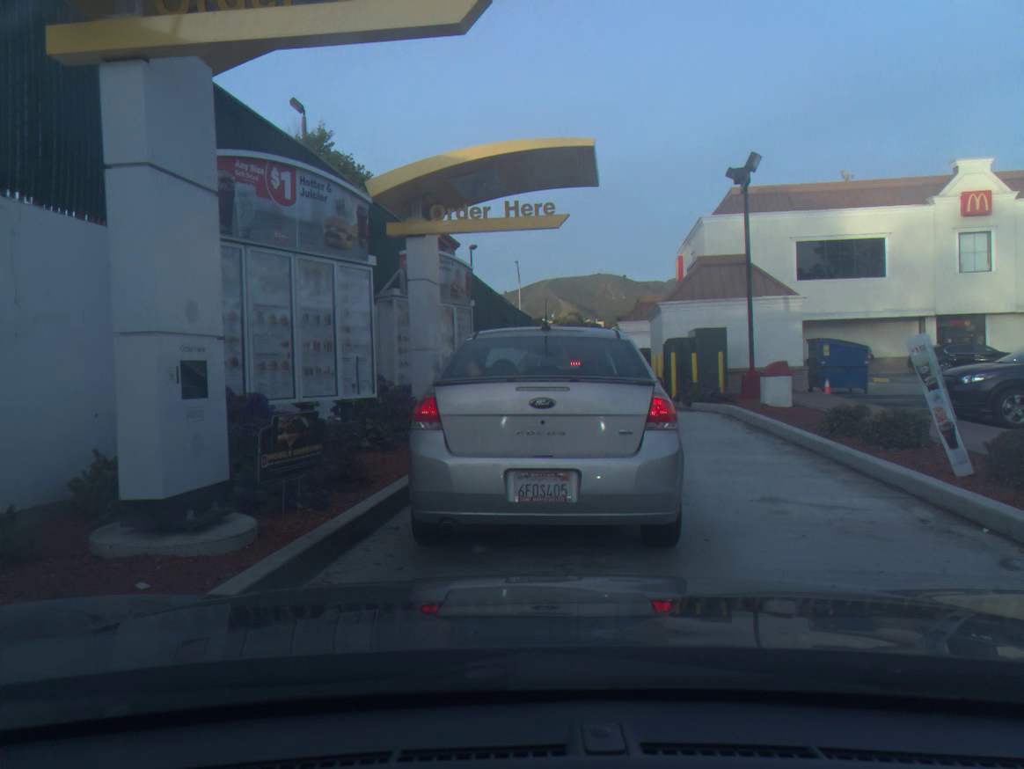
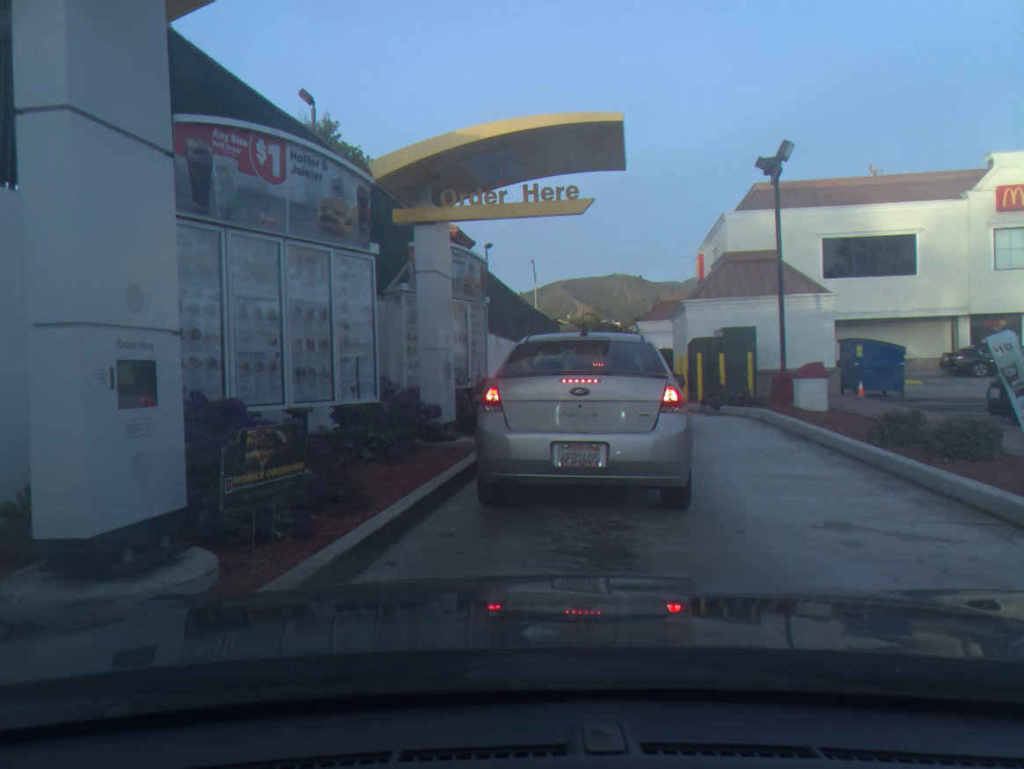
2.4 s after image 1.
(0.0, +1.0) m; -1°
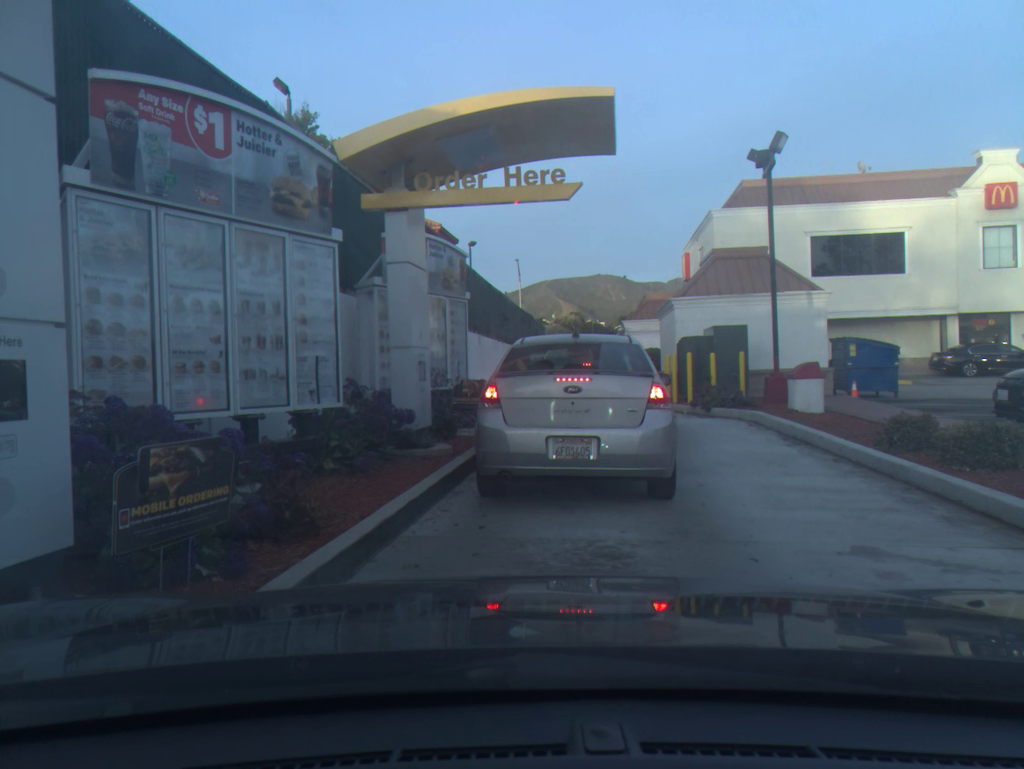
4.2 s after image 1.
(0.0, +0.8) m; +1°
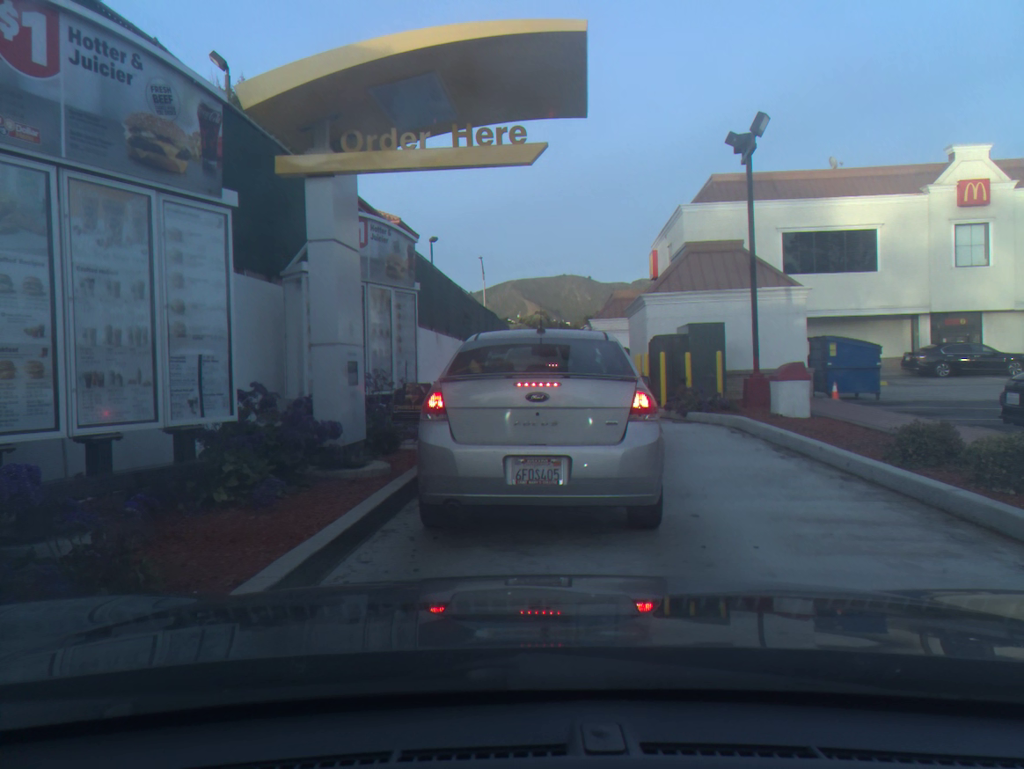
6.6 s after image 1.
(+0.2, +1.5) m; +3°
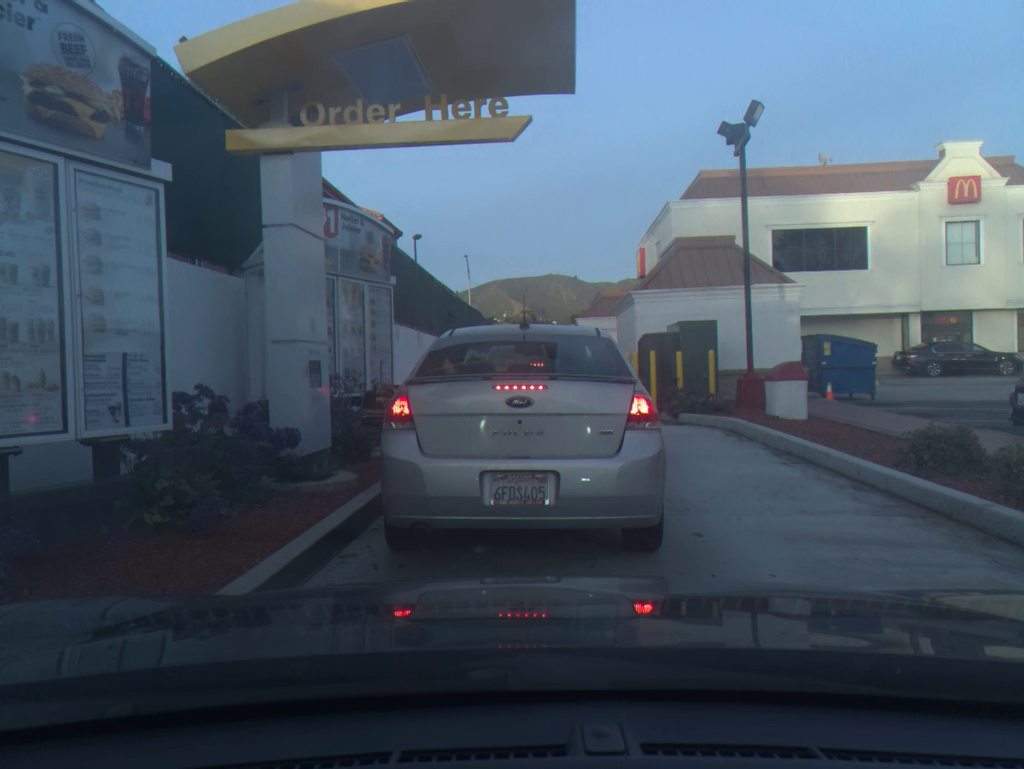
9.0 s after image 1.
(+0.1, +0.7) m; +1°
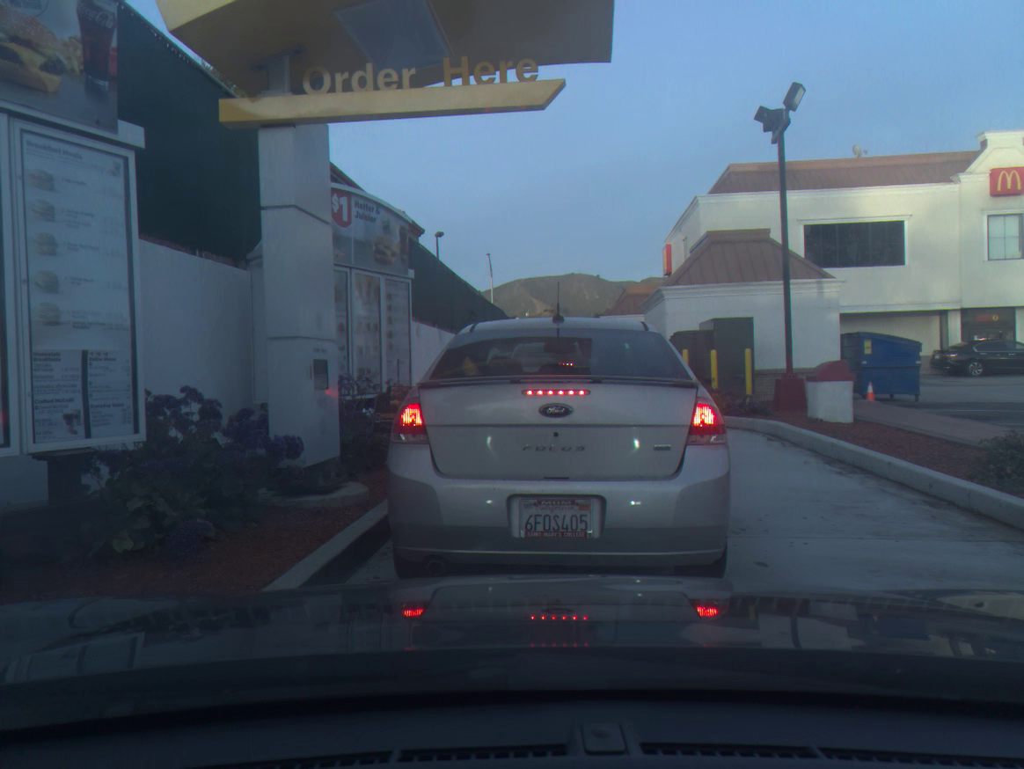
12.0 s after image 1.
(0.0, +0.7) m; -1°
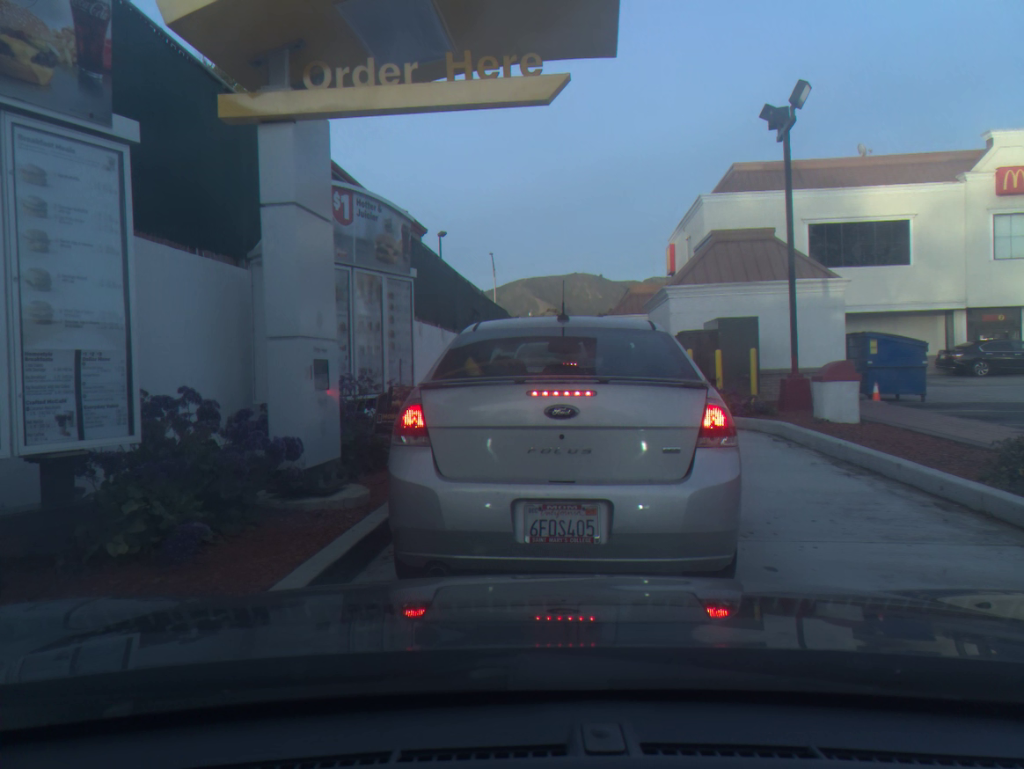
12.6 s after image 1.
(0.0, +0.1) m; 0°
